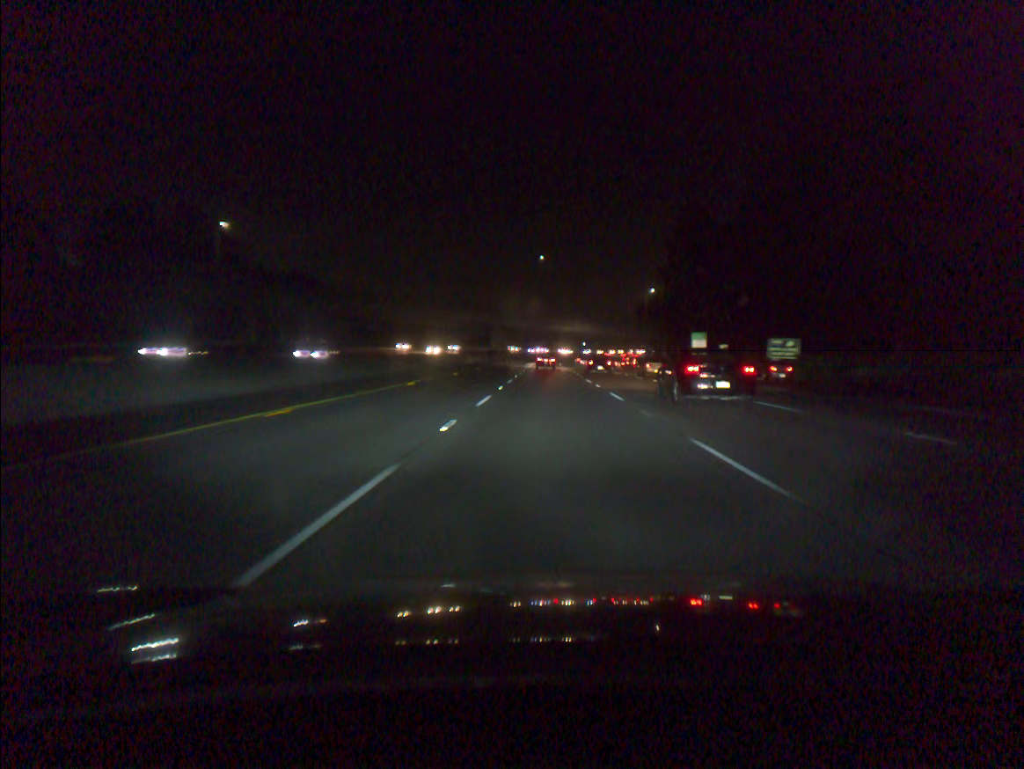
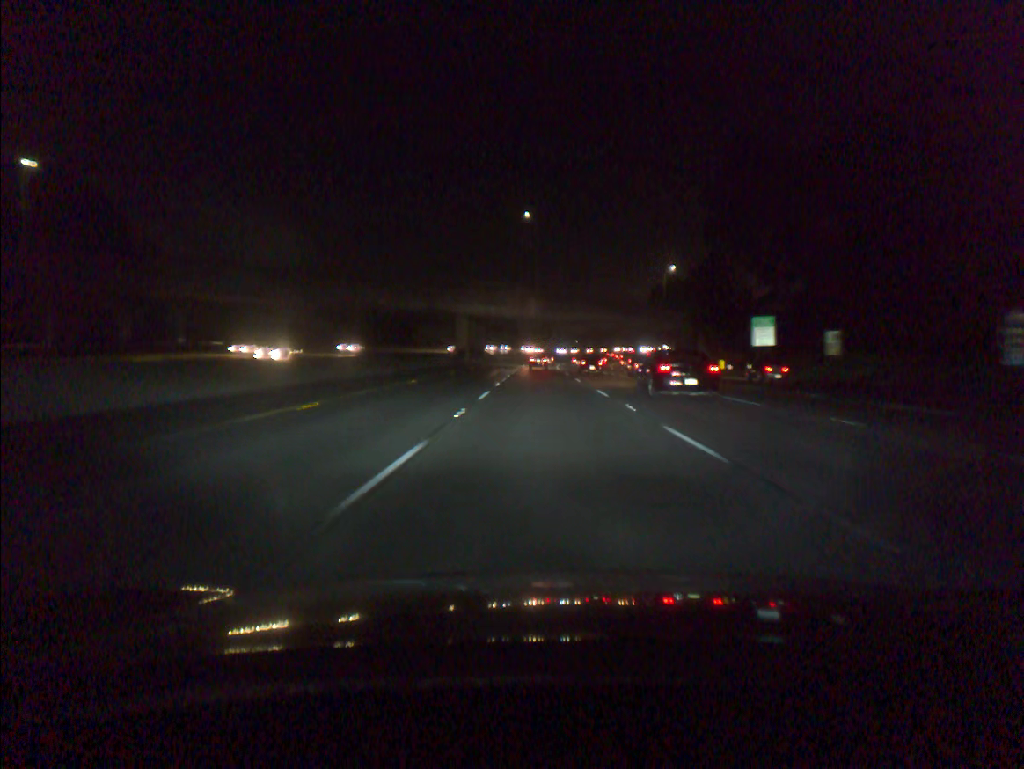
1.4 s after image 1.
(+0.3, +41.4) m; +1°
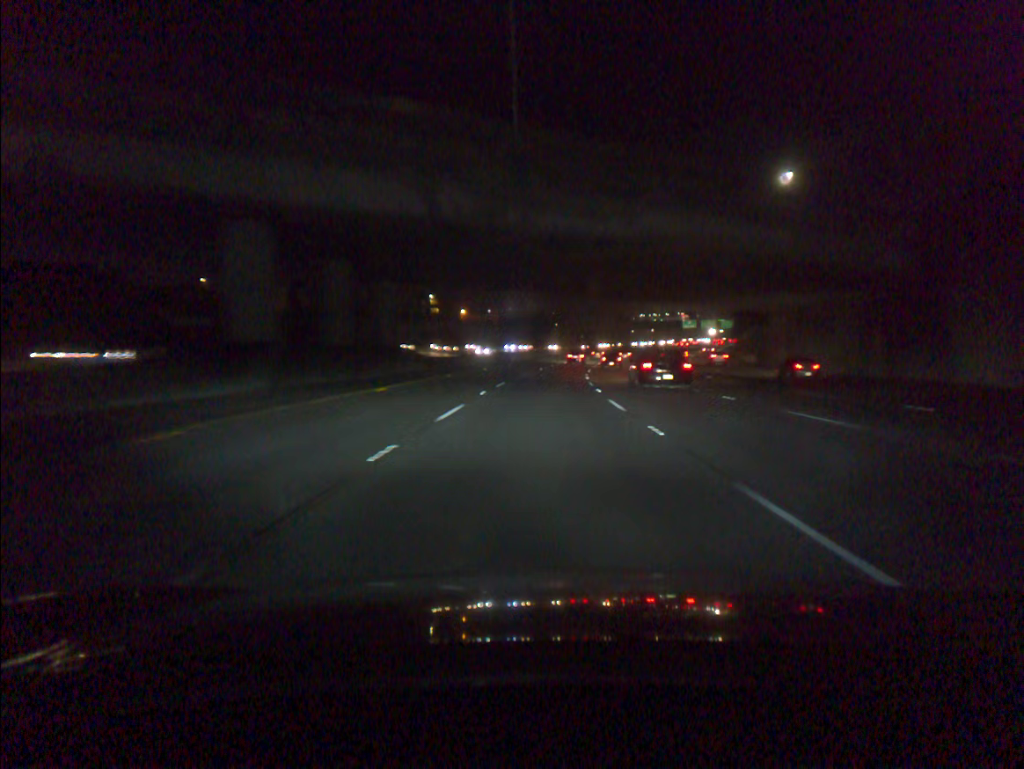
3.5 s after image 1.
(0.0, +64.7) m; 0°
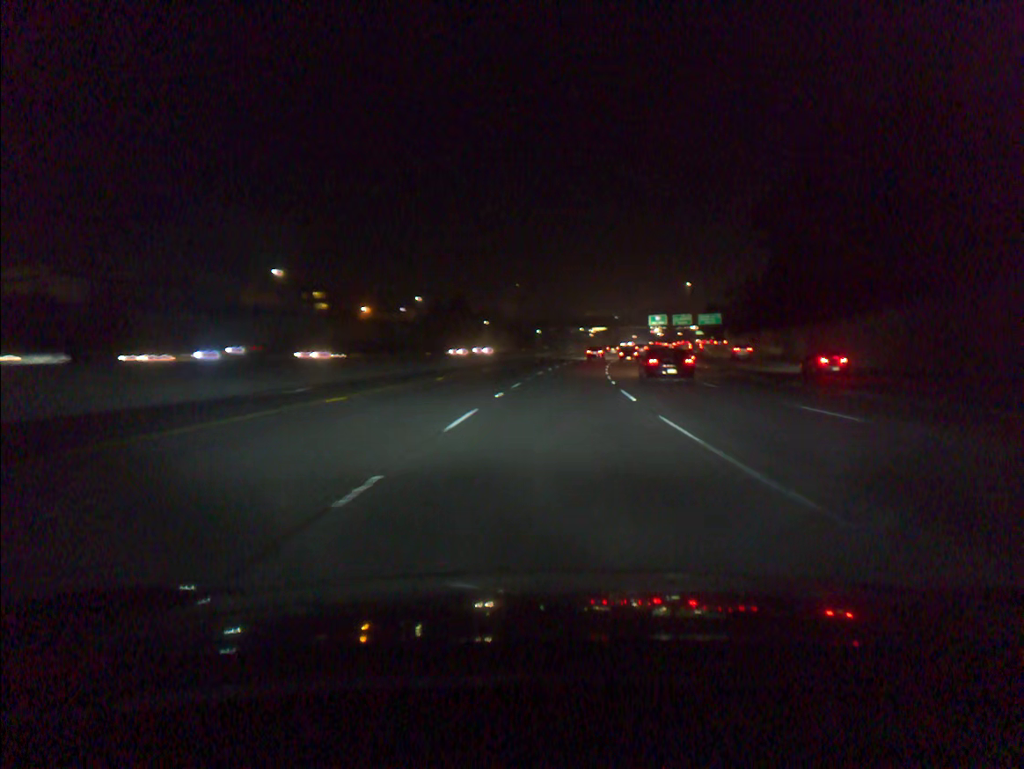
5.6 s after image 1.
(+1.9, +64.8) m; +5°
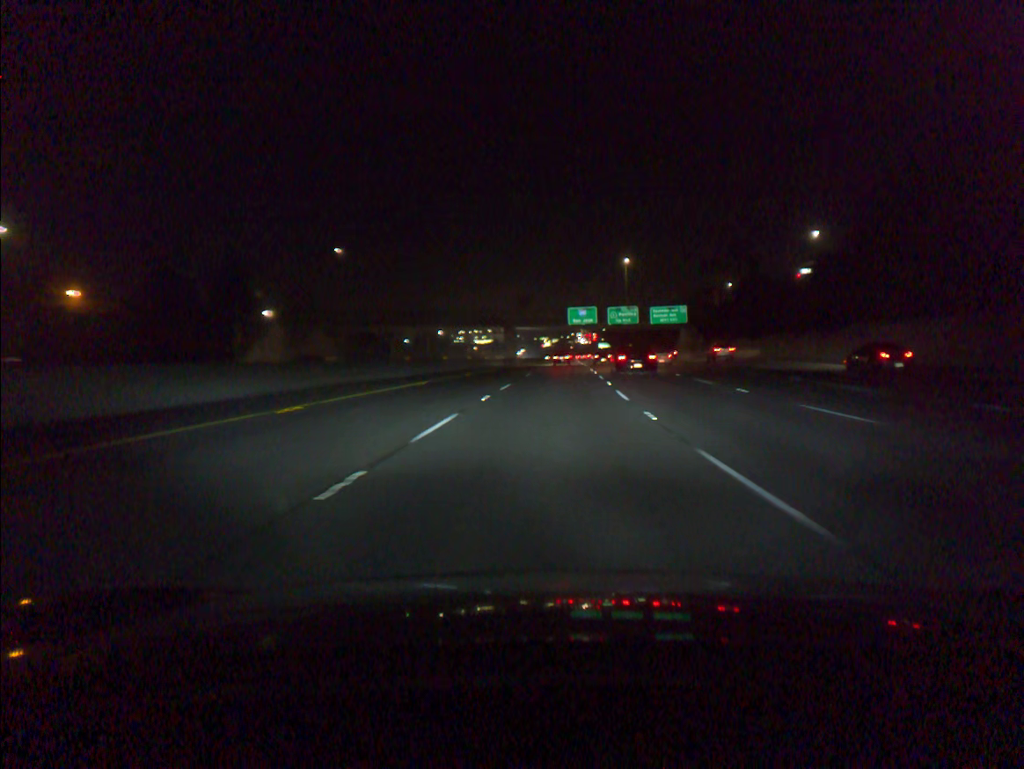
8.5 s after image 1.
(+7.1, +88.9) m; +9°
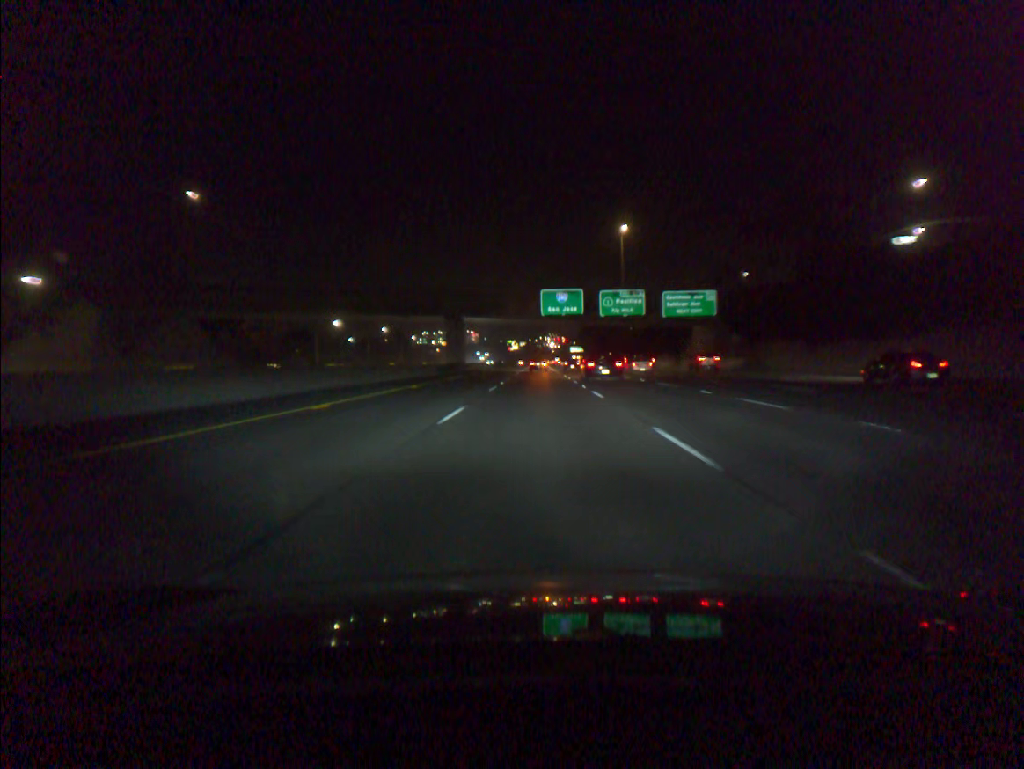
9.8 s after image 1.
(+1.0, +40.4) m; +2°
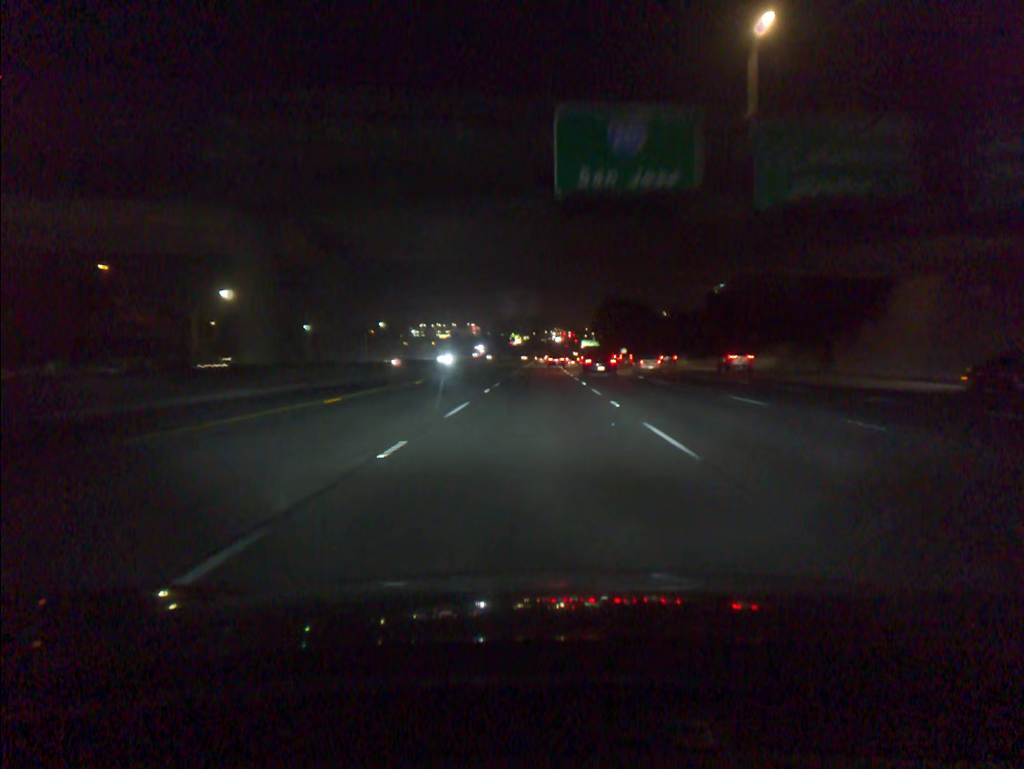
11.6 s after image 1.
(-0.1, +57.6) m; 0°
